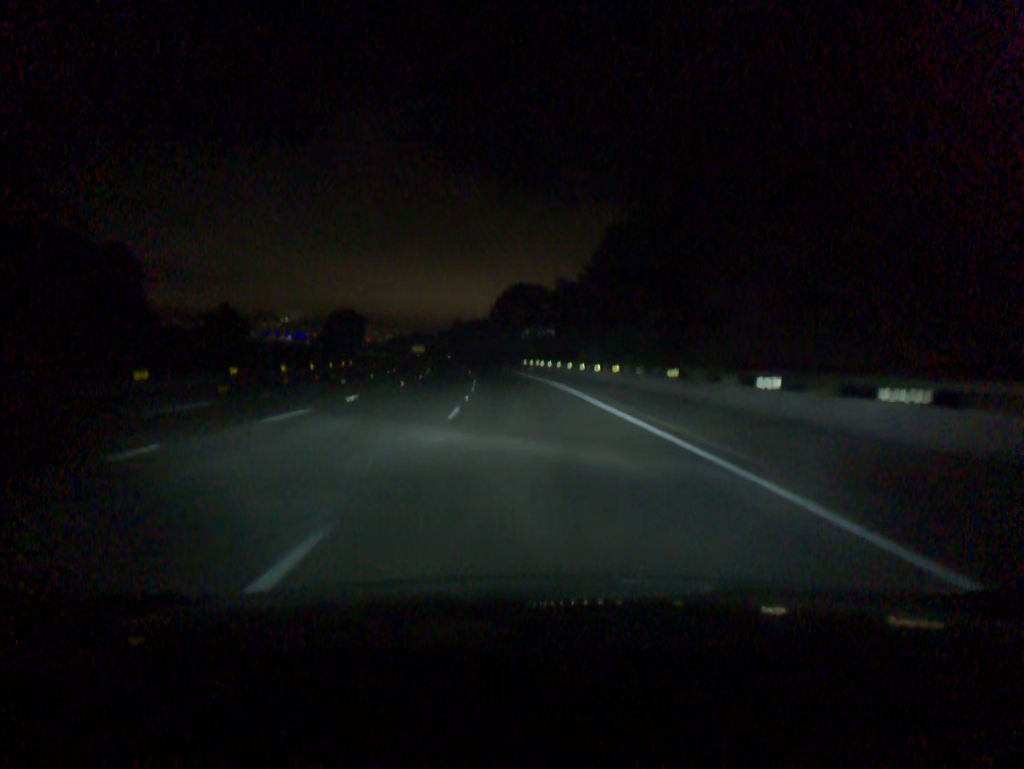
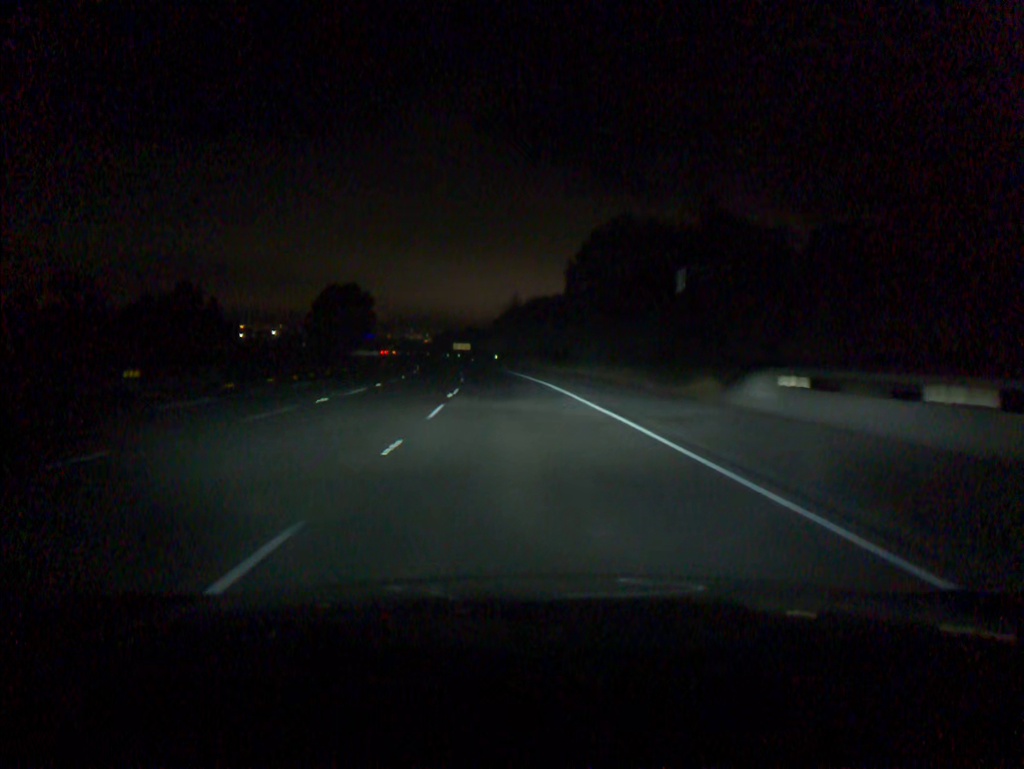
(-3.3, +73.3) m; -5°
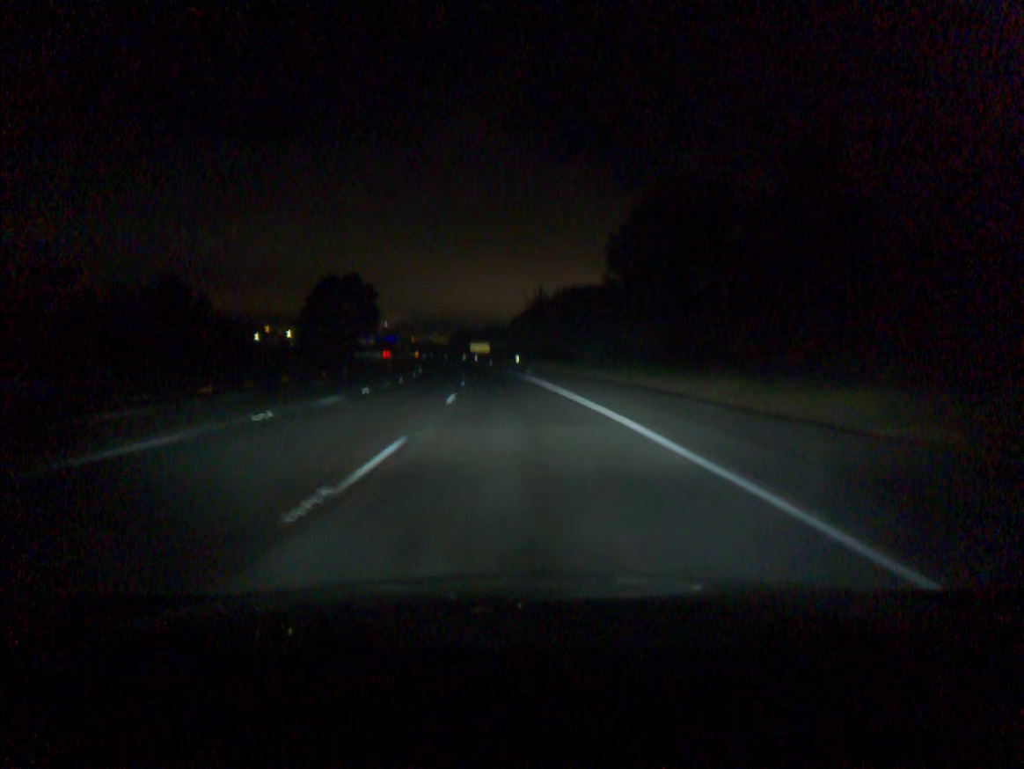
(-0.3, +18.3) m; -2°
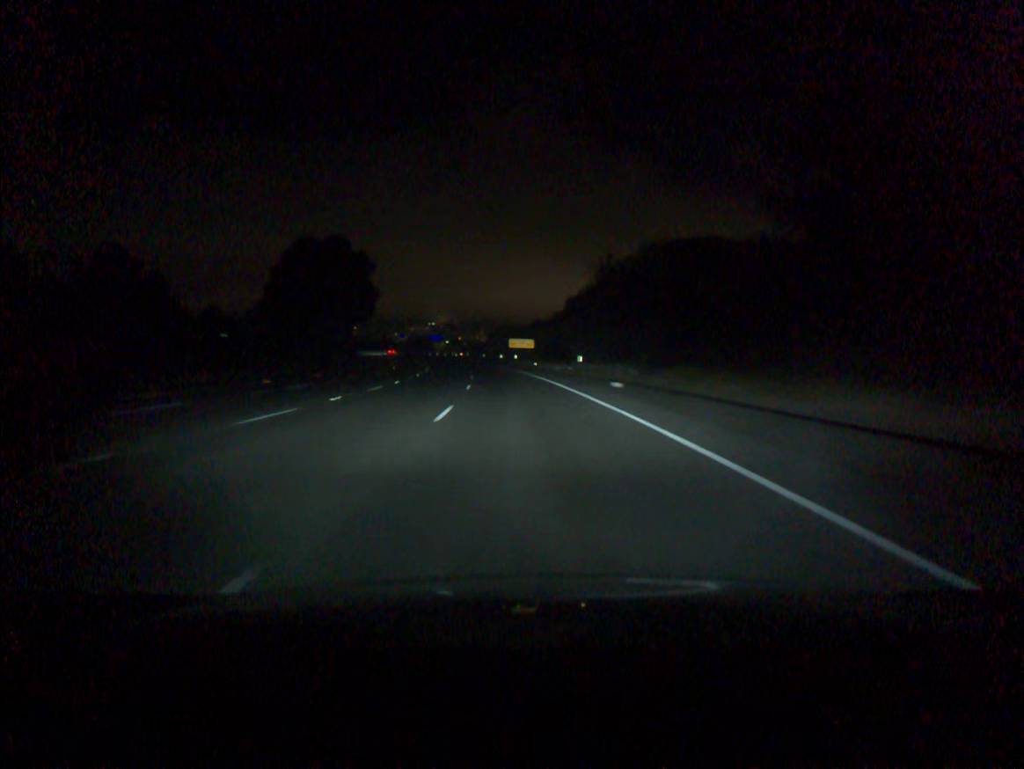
(-1.1, +36.7) m; -3°
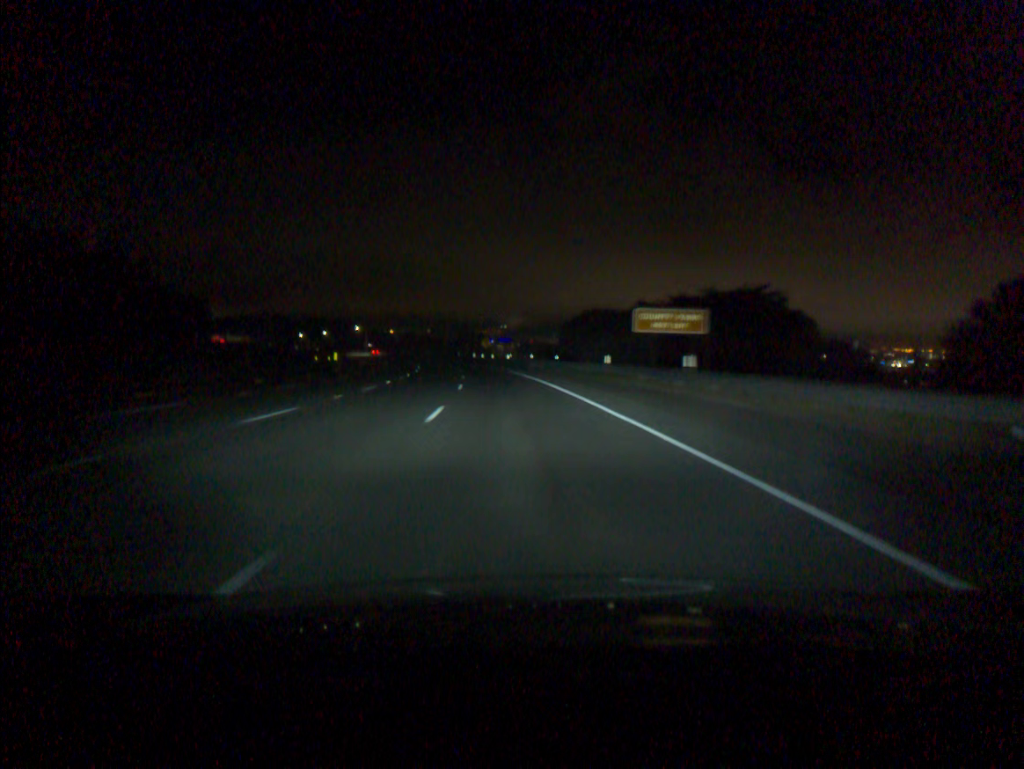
(-3.3, +73.3) m; -5°
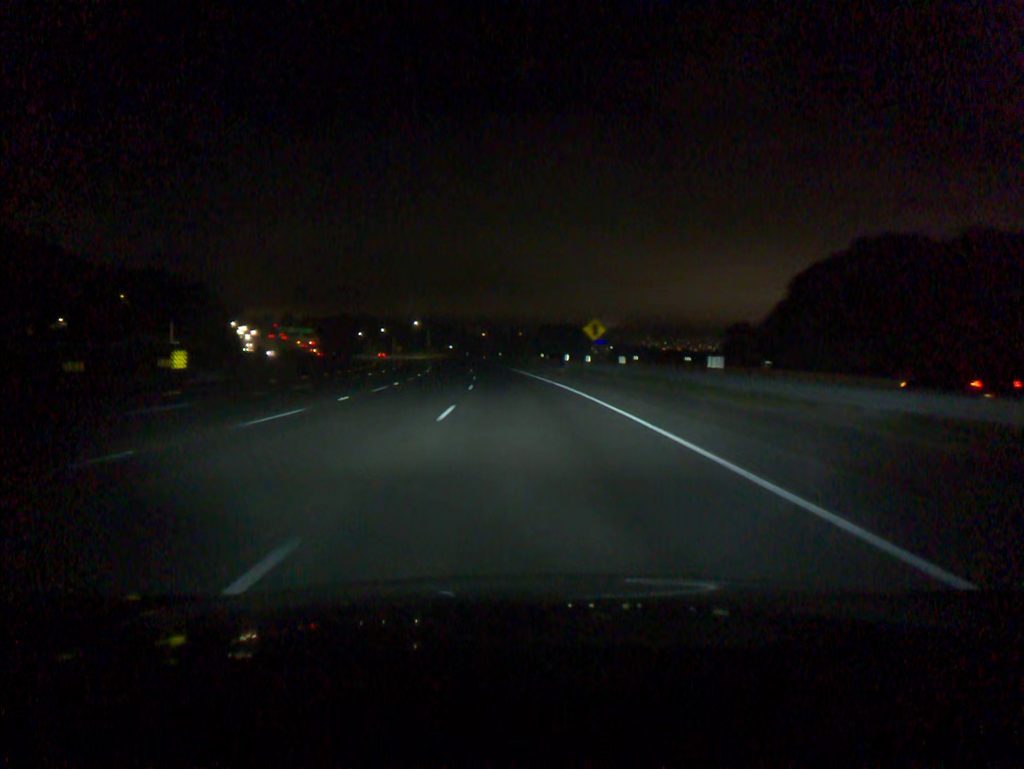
(-4.2, +73.3) m; -7°
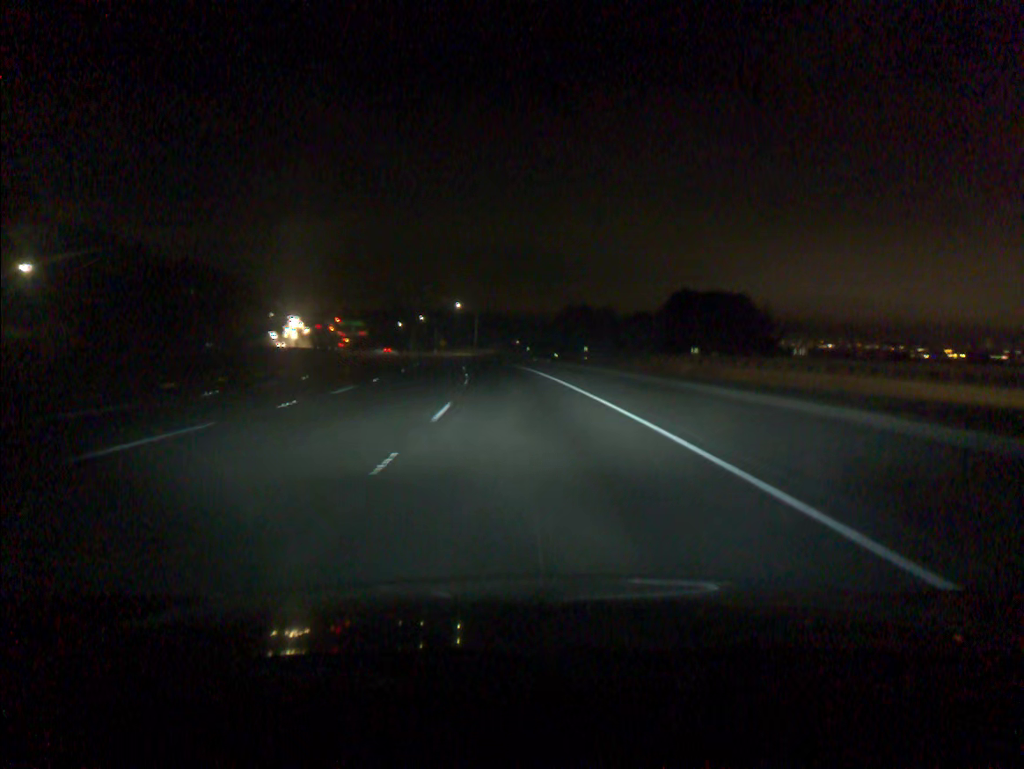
(-3.2, +73.4) m; -5°
